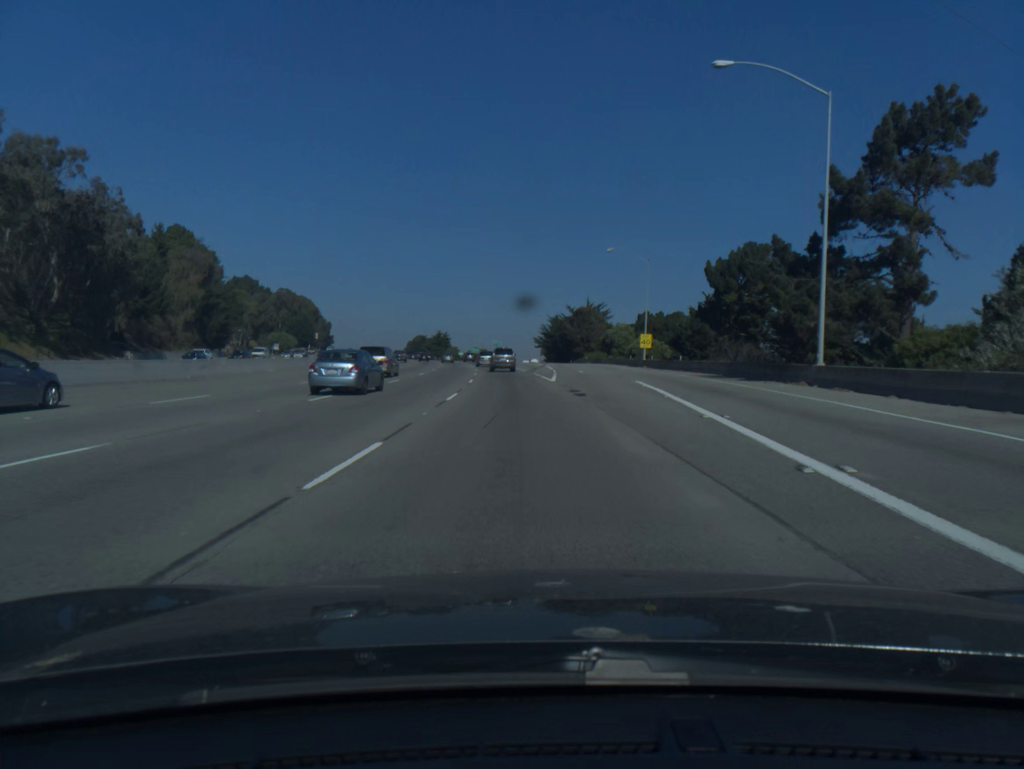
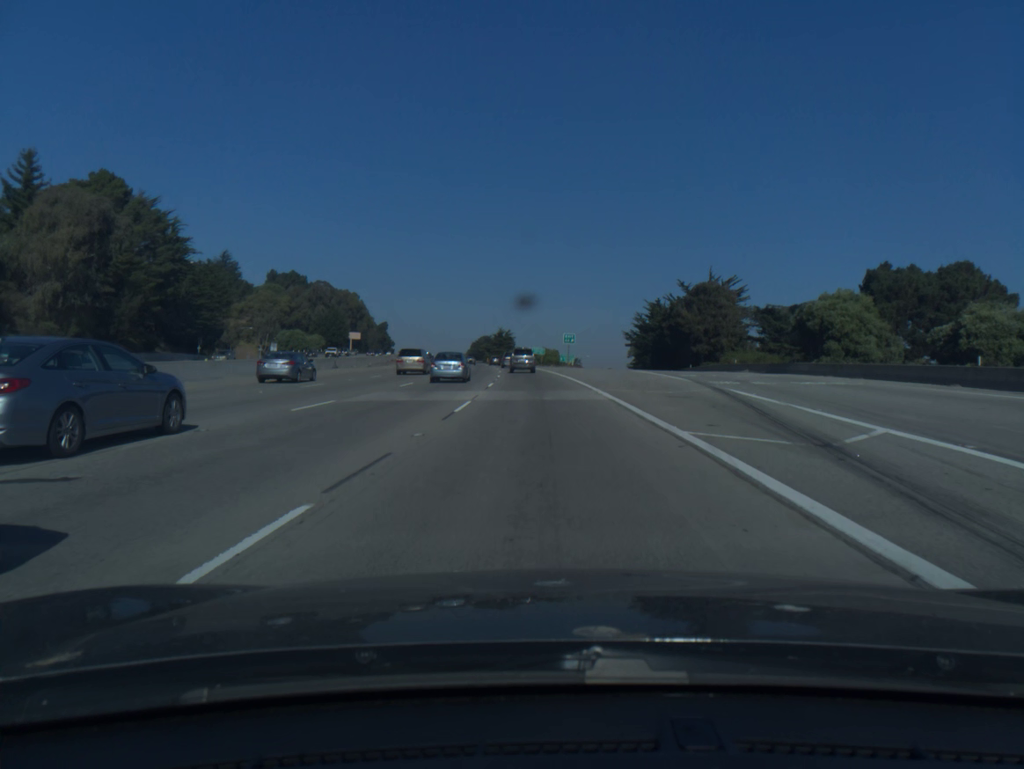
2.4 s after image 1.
(-3.2, +62.8) m; -5°
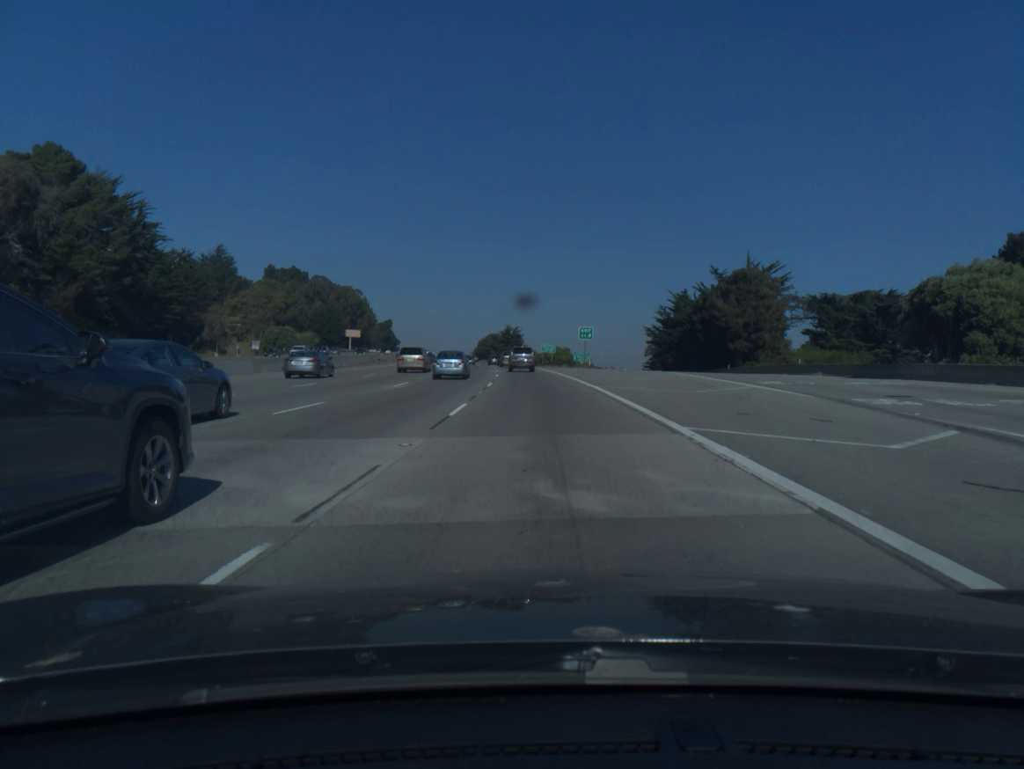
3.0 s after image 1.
(-0.1, +16.0) m; -1°
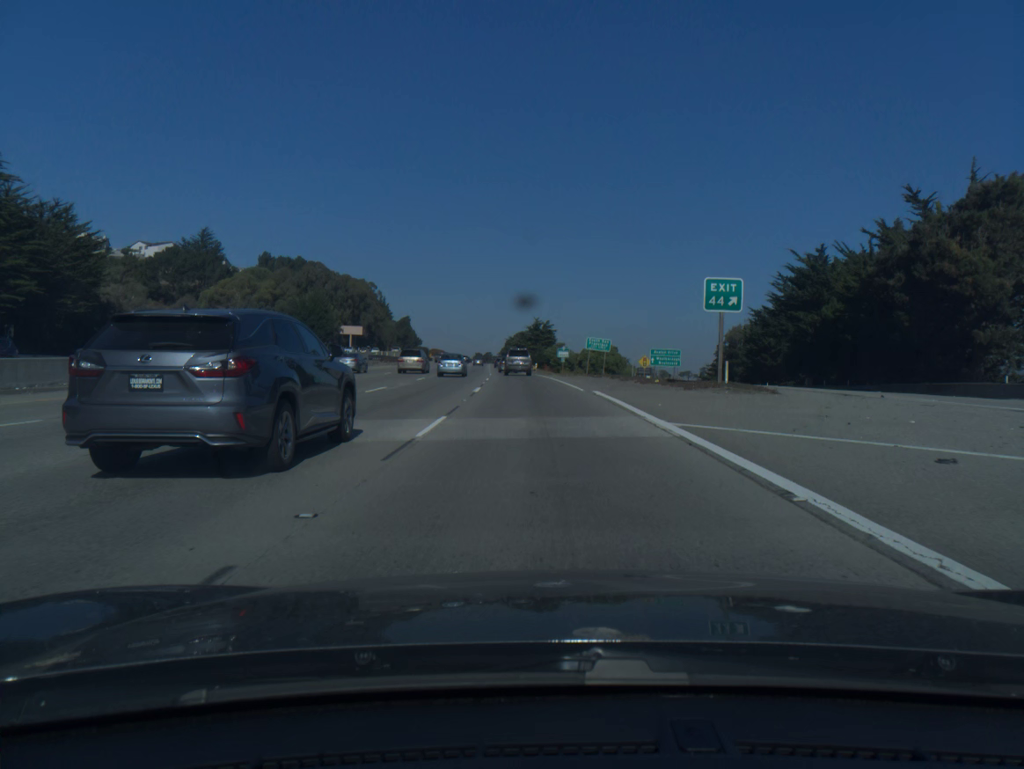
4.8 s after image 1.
(-0.9, +48.0) m; -2°
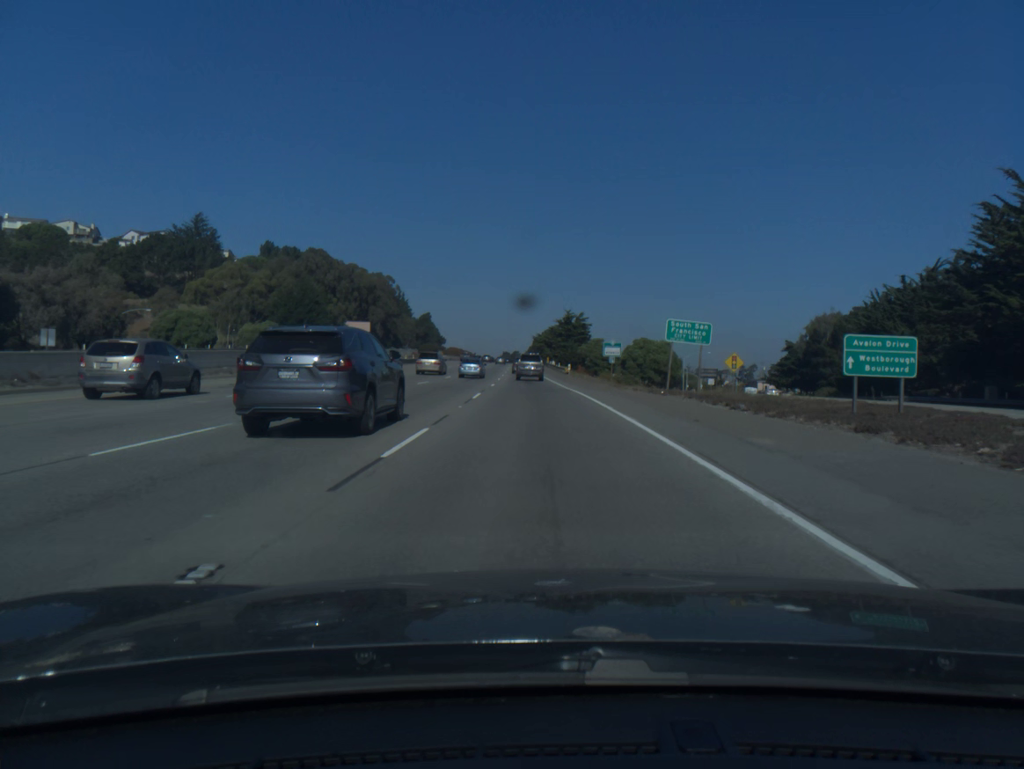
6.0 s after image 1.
(-0.5, +31.5) m; -2°
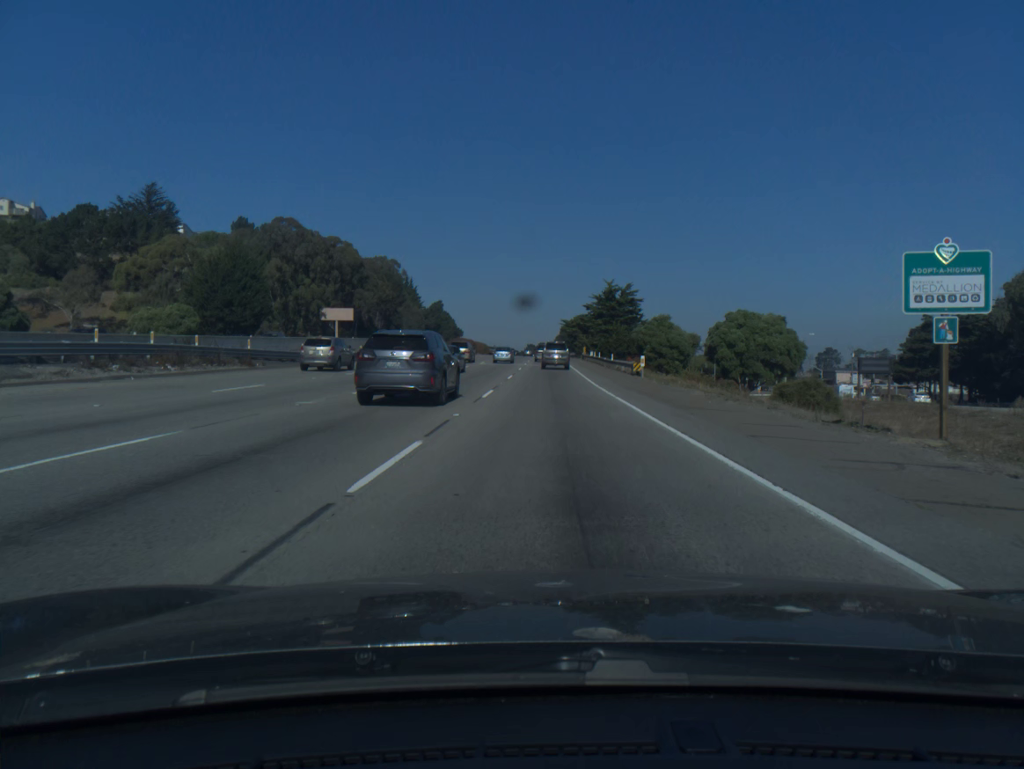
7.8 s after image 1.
(-1.1, +46.6) m; -2°
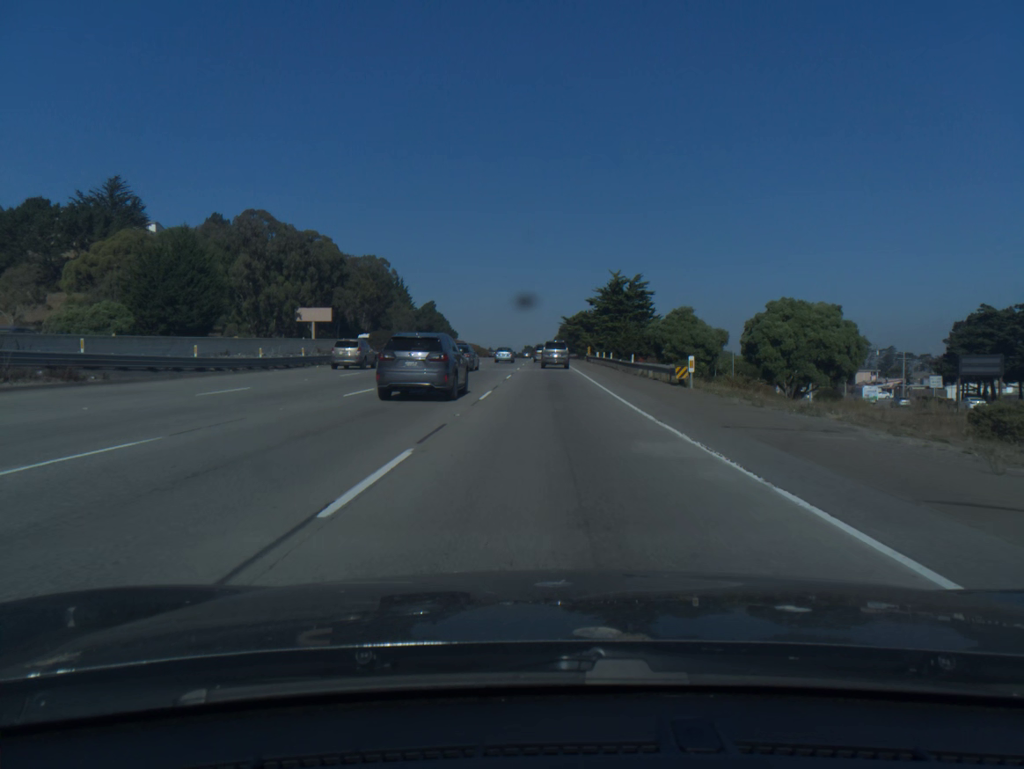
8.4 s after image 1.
(0.0, +15.4) m; 0°
